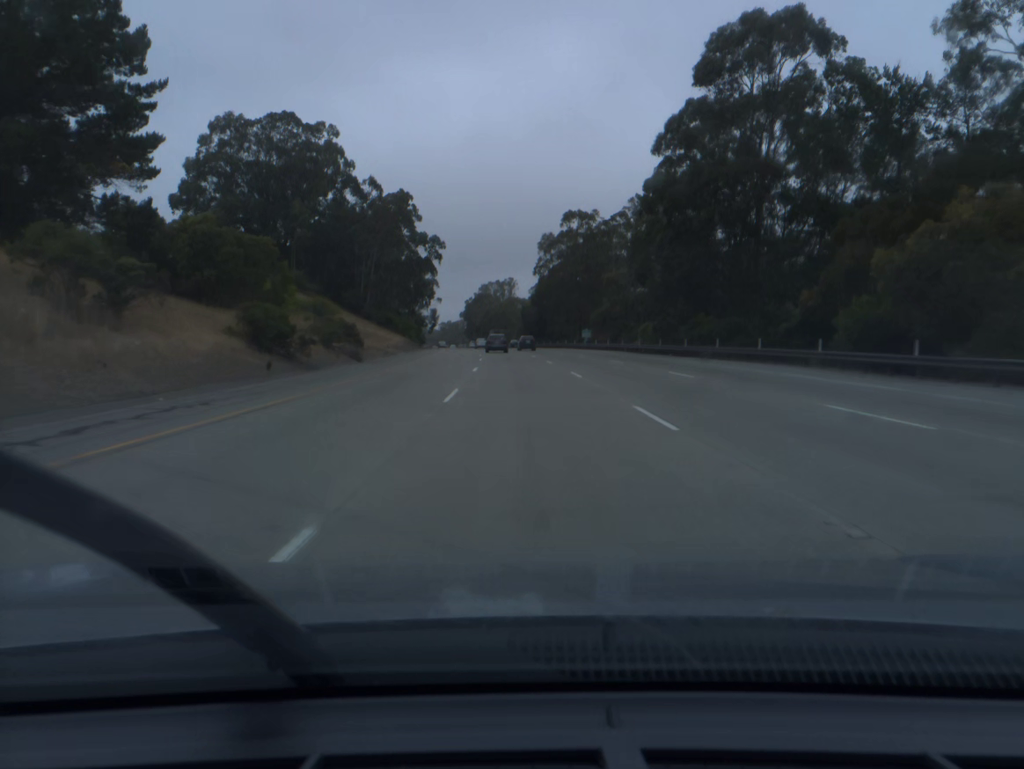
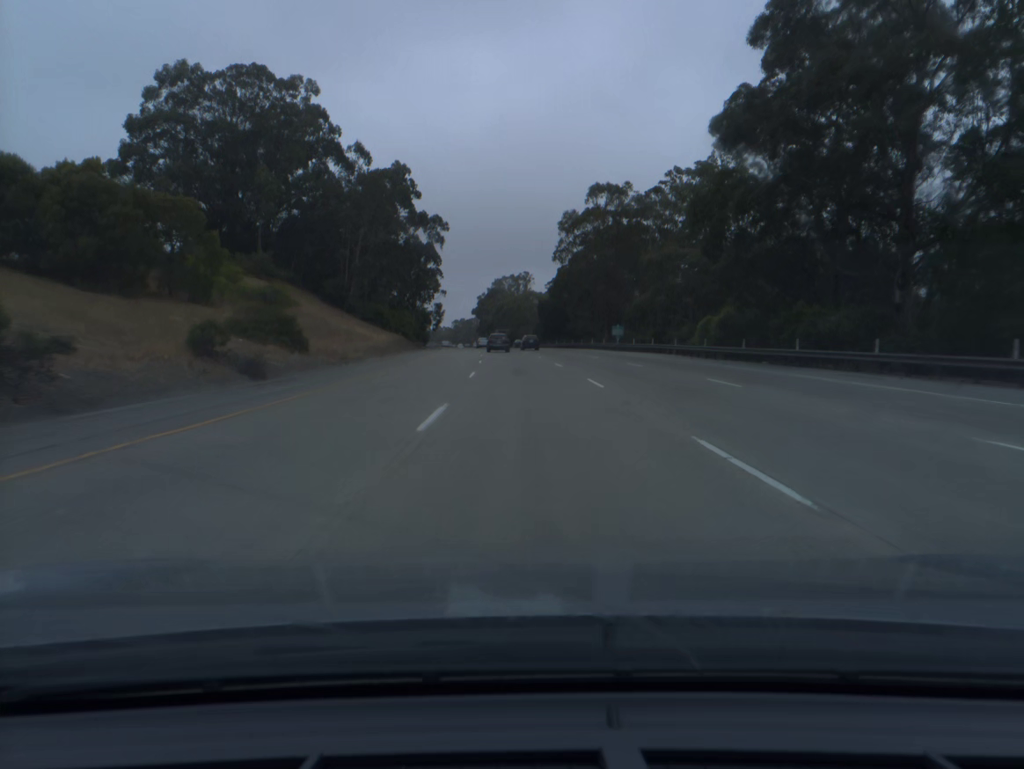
(-0.2, +19.7) m; -1°
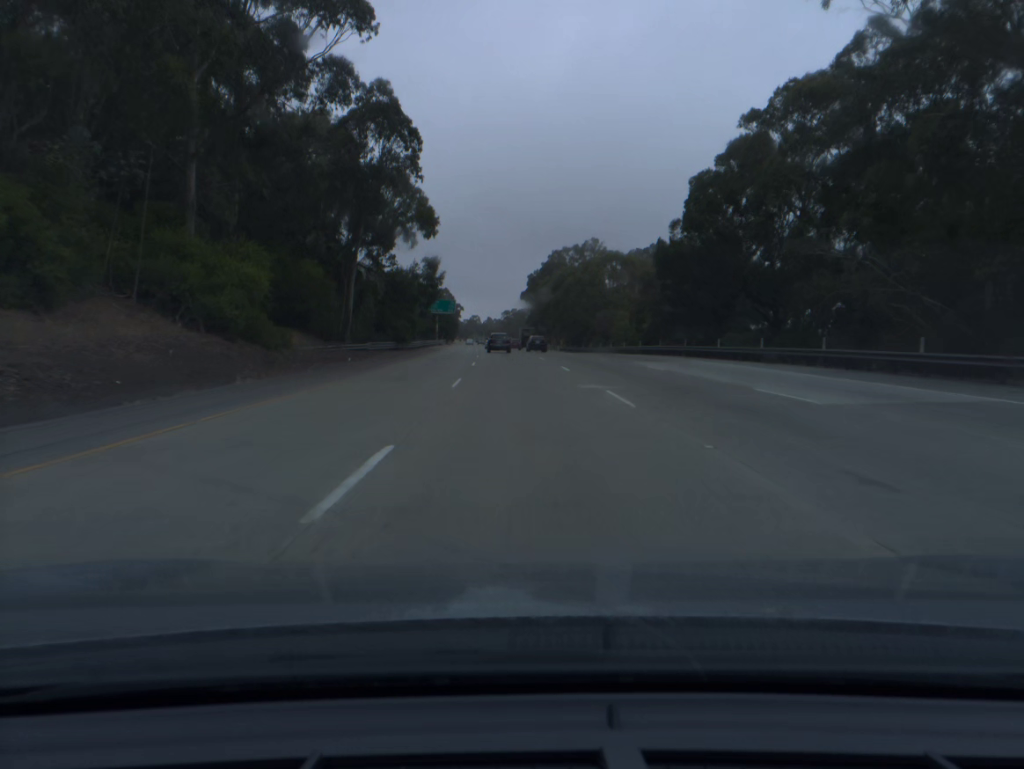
(-2.8, +78.5) m; -4°
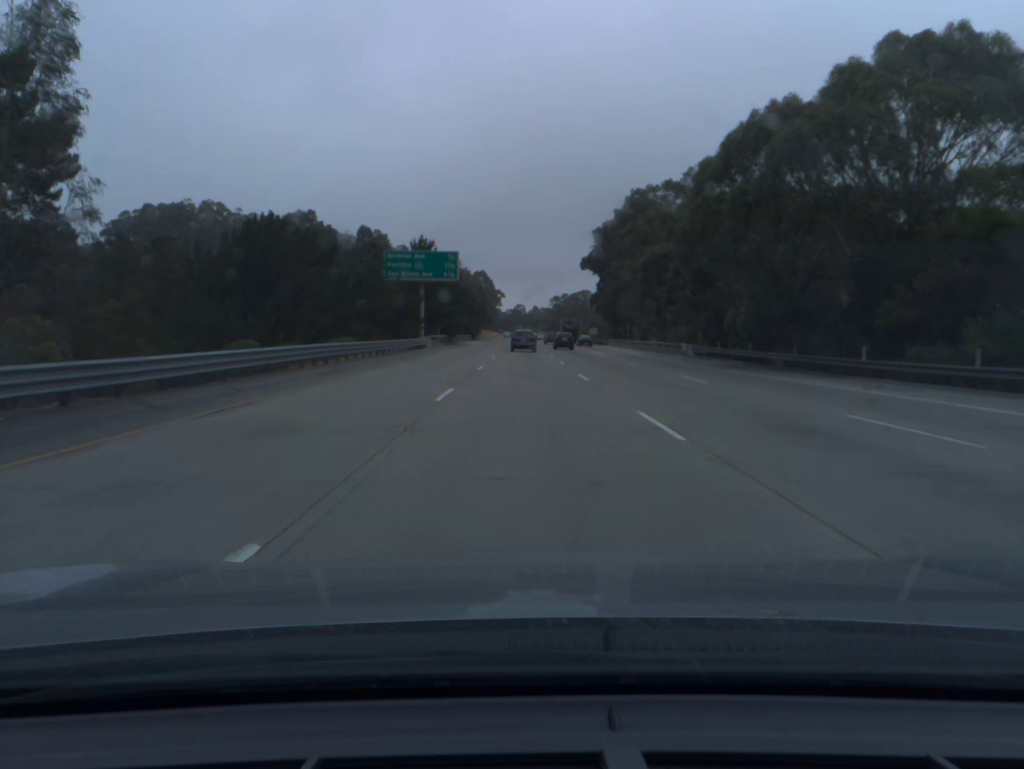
(-2.6, +77.6) m; -3°
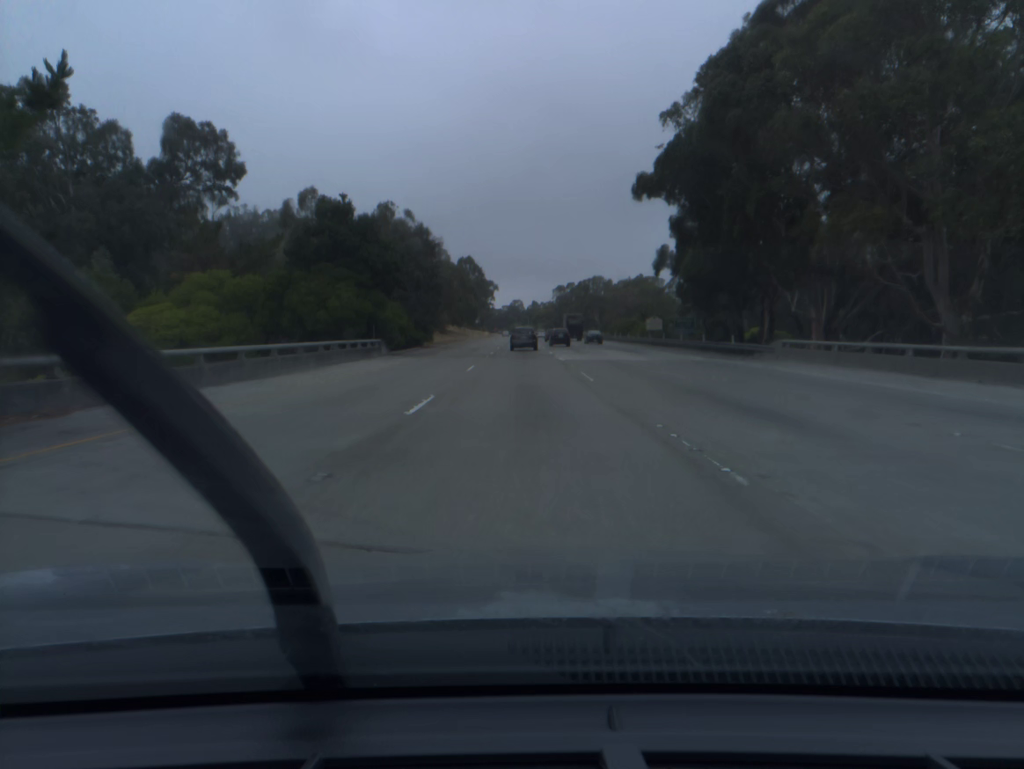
(0.0, +76.0) m; 0°
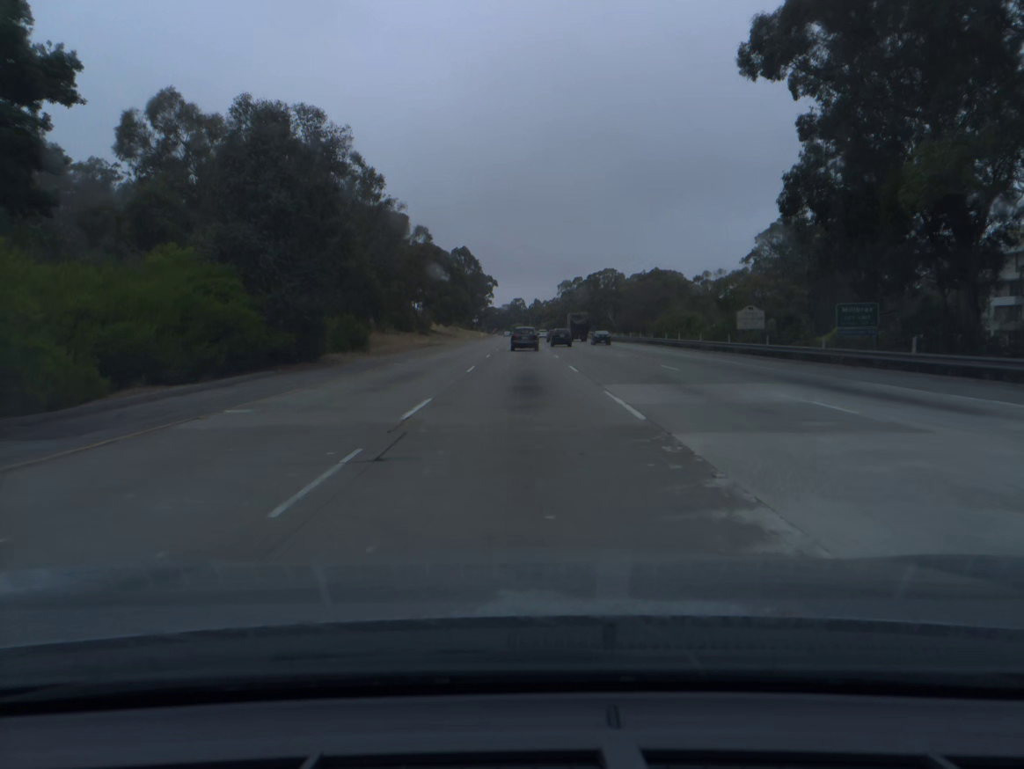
(0.0, +37.1) m; 0°
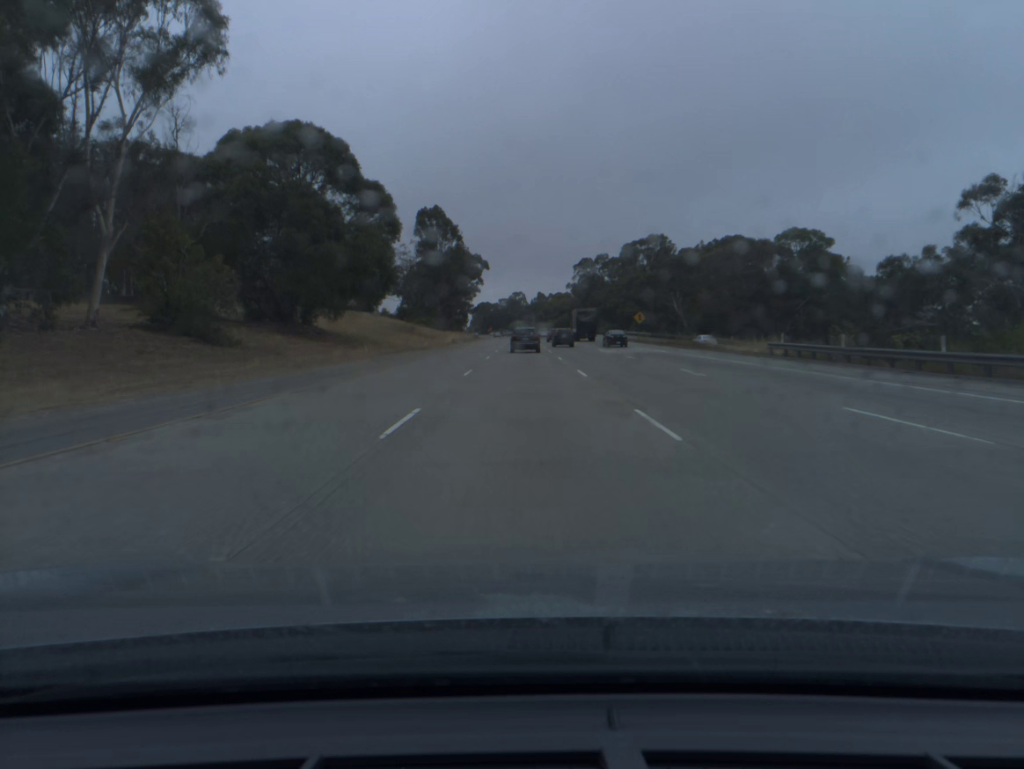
(0.0, +90.9) m; 0°
